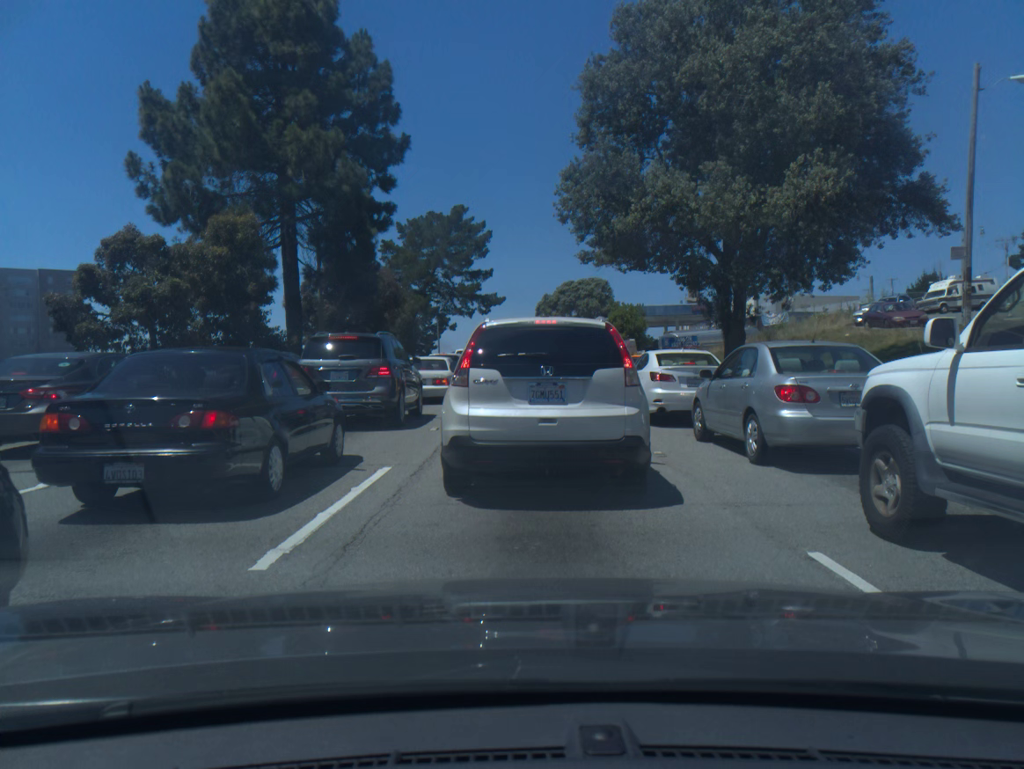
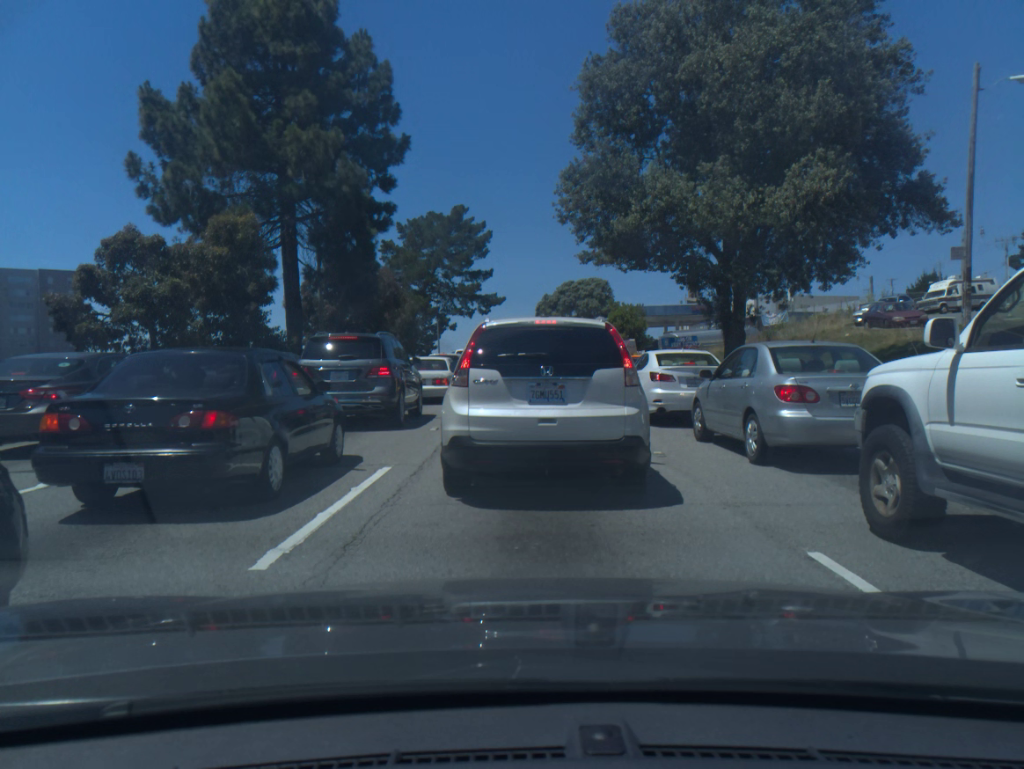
(0.0, 0.0) m; 0°
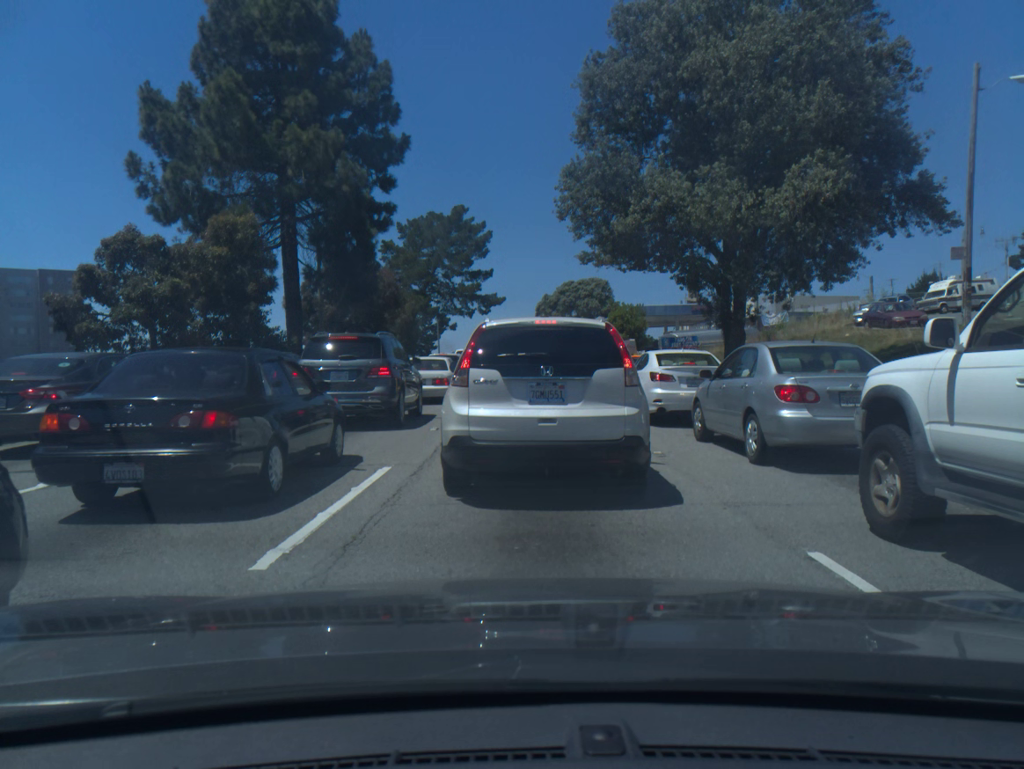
(0.0, 0.0) m; 0°
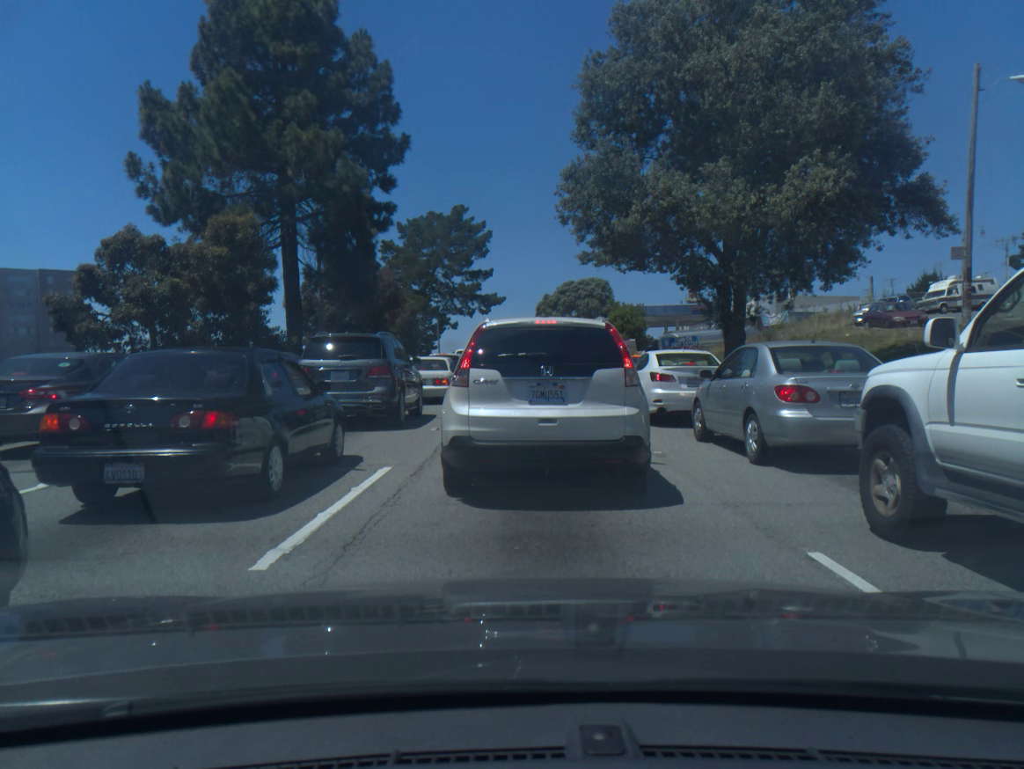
(0.0, 0.0) m; 0°
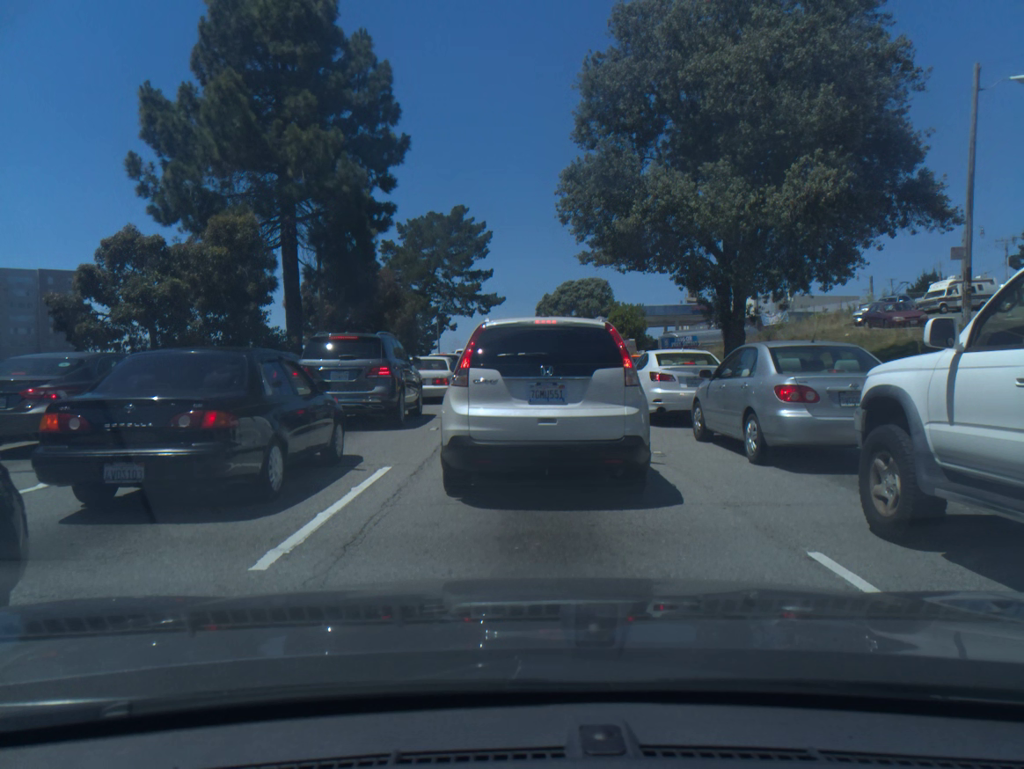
(0.0, 0.0) m; 0°
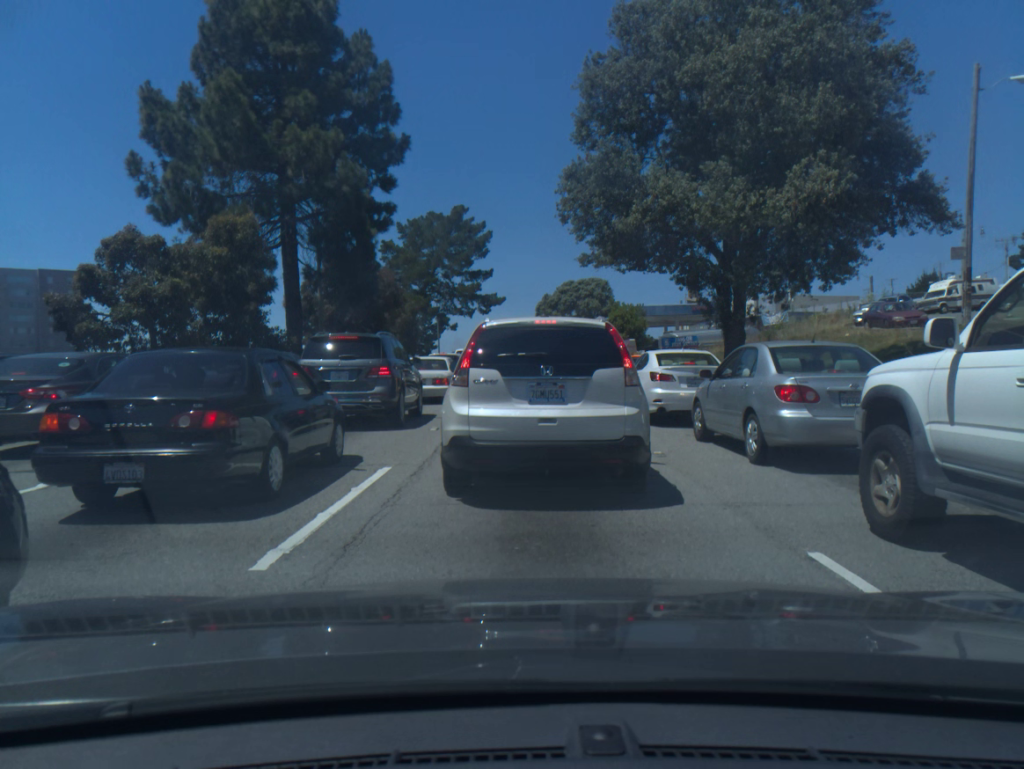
(0.0, 0.0) m; 0°
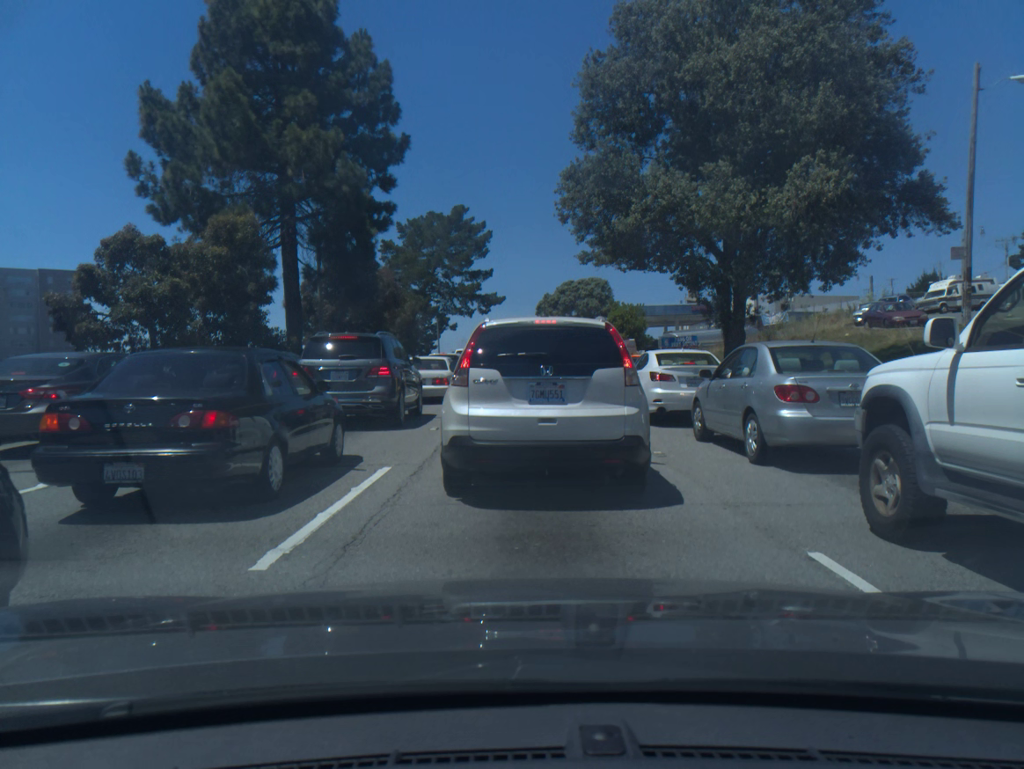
(0.0, 0.0) m; 0°
